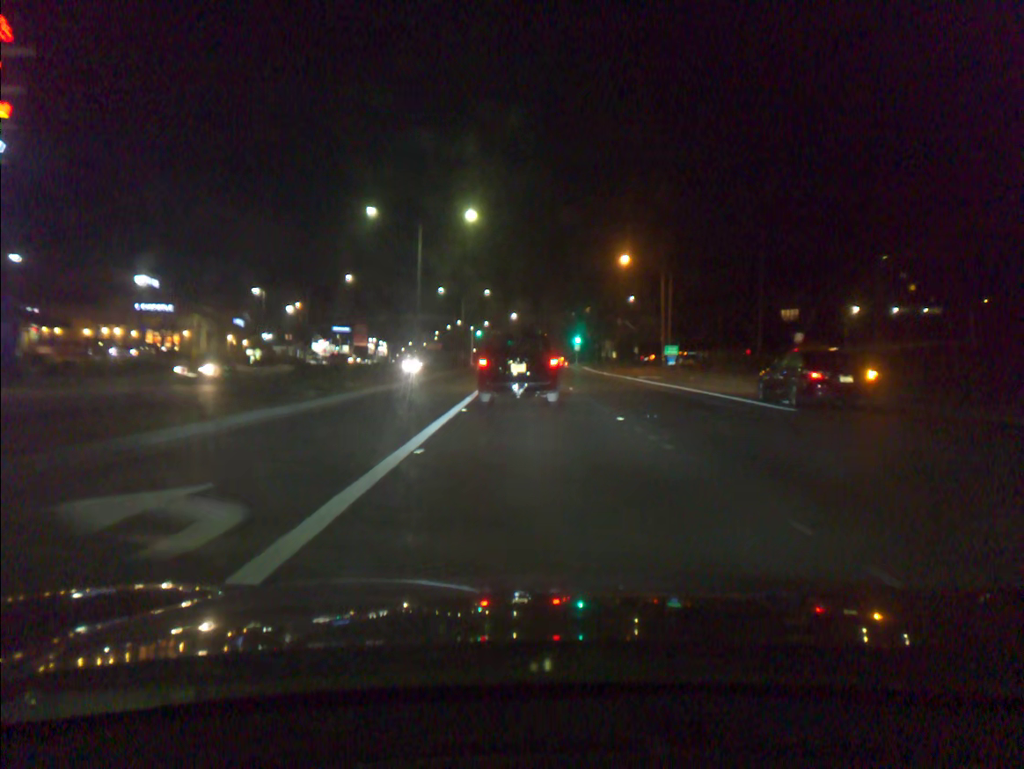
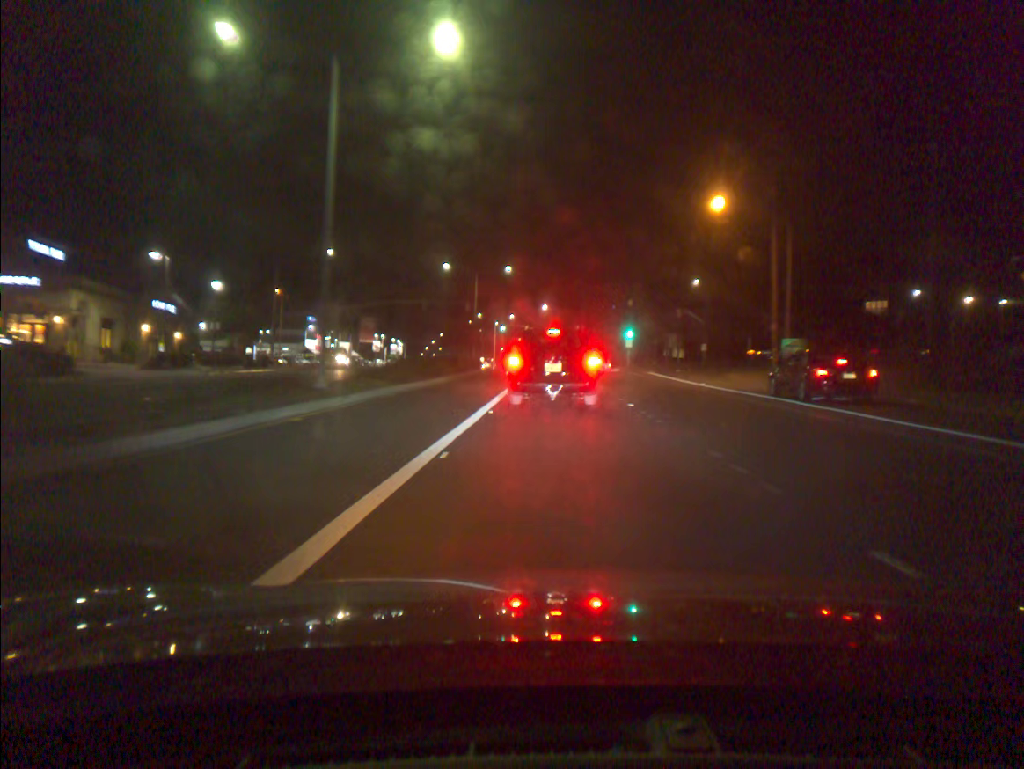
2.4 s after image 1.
(-0.4, +25.1) m; -2°
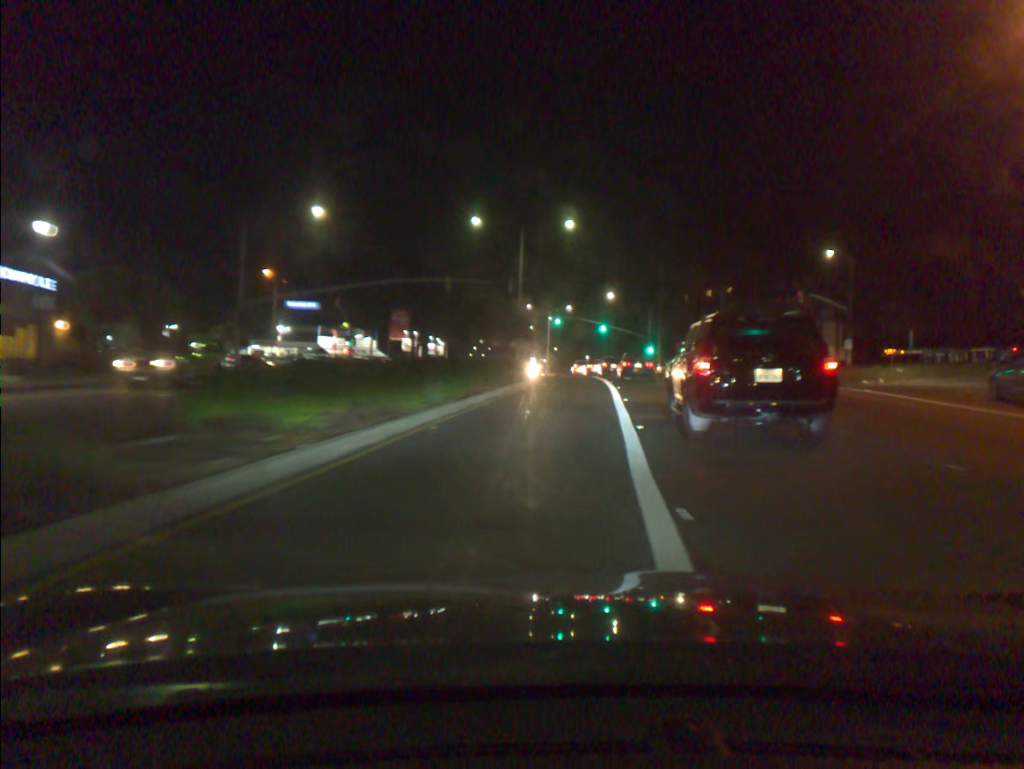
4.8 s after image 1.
(-1.3, +25.0) m; -3°
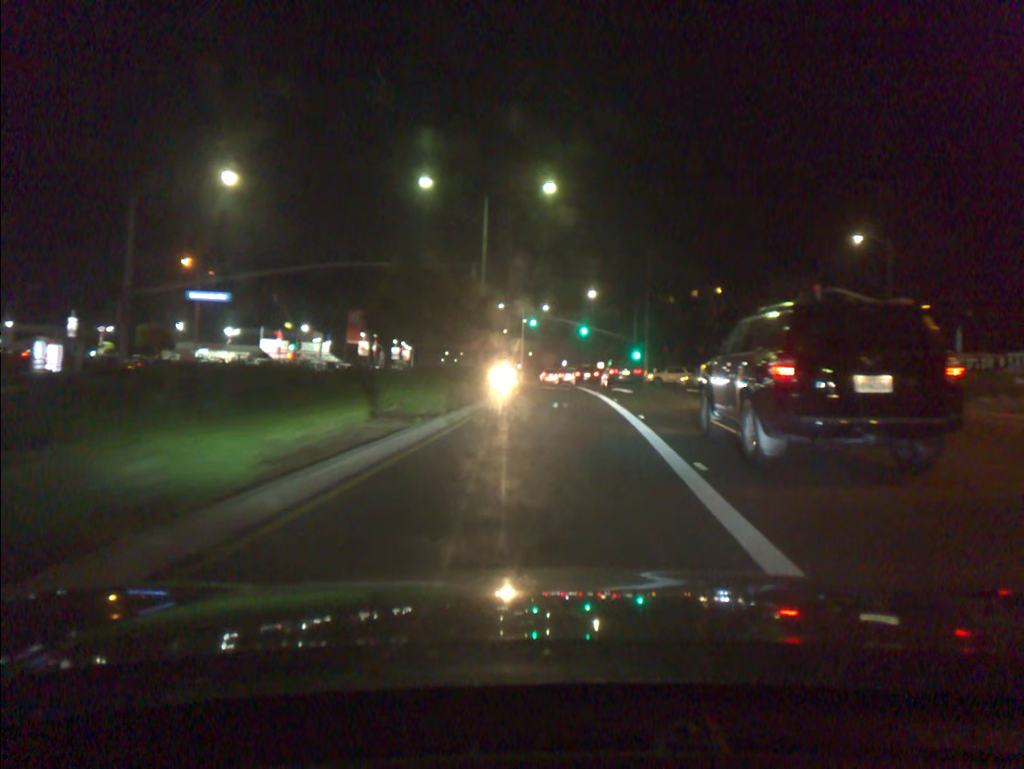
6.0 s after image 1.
(+0.2, +12.0) m; +2°
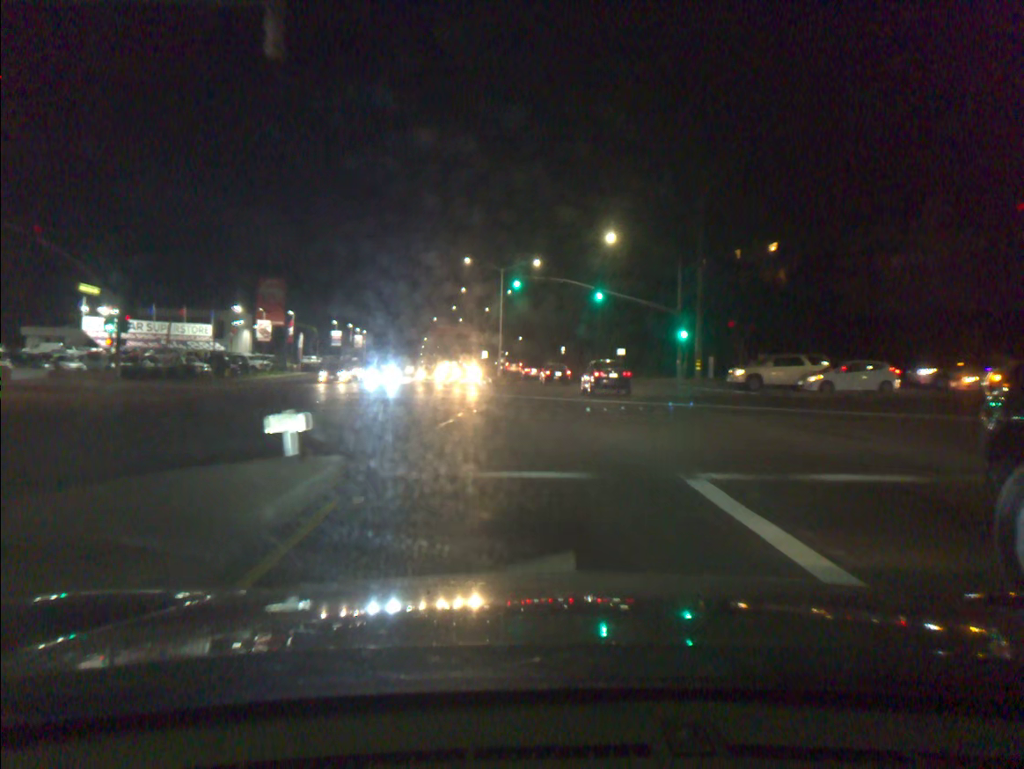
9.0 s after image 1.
(+0.7, +33.1) m; +1°
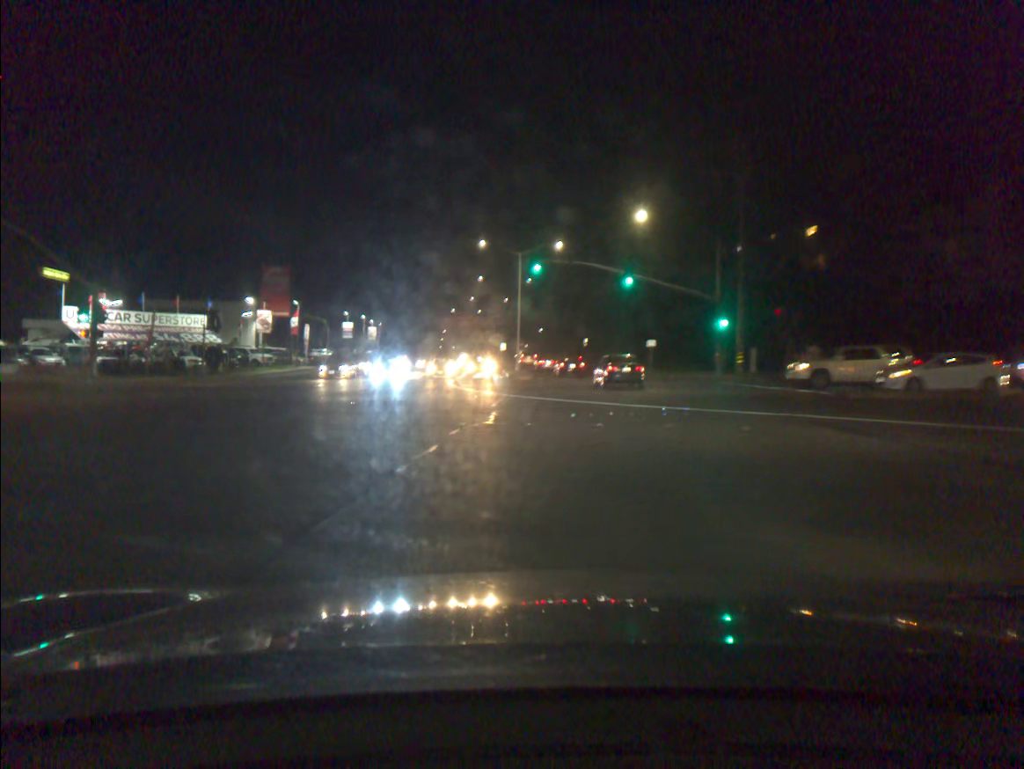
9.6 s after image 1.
(-0.1, +5.8) m; -2°
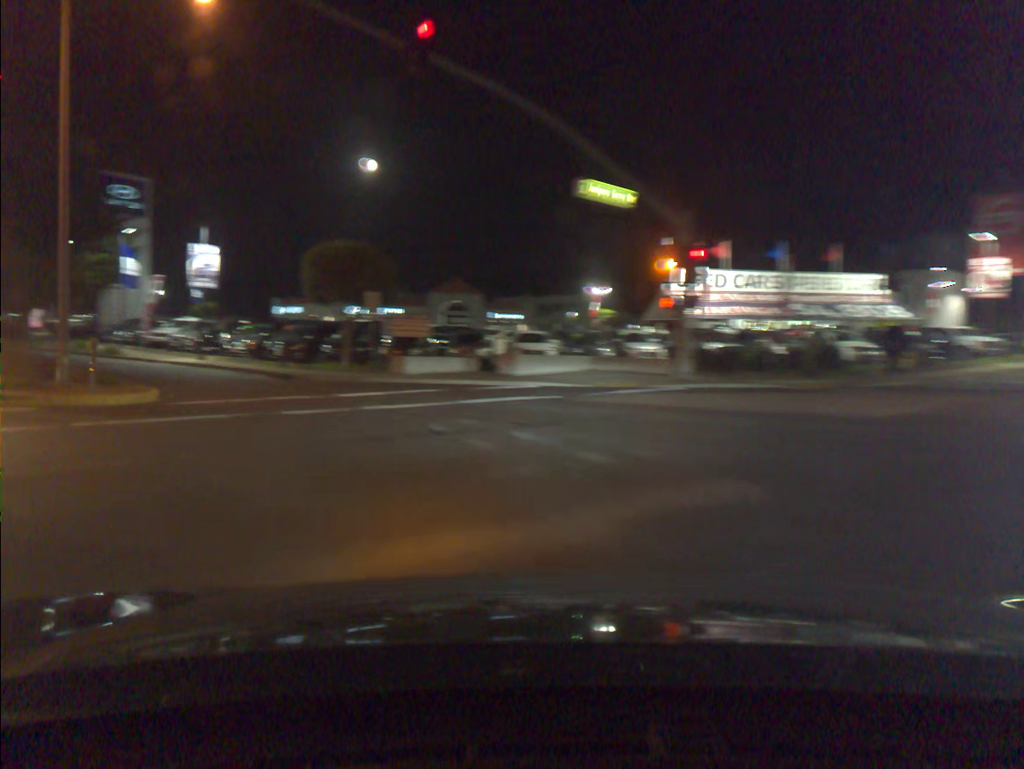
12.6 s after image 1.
(-9.5, +24.5) m; -48°
